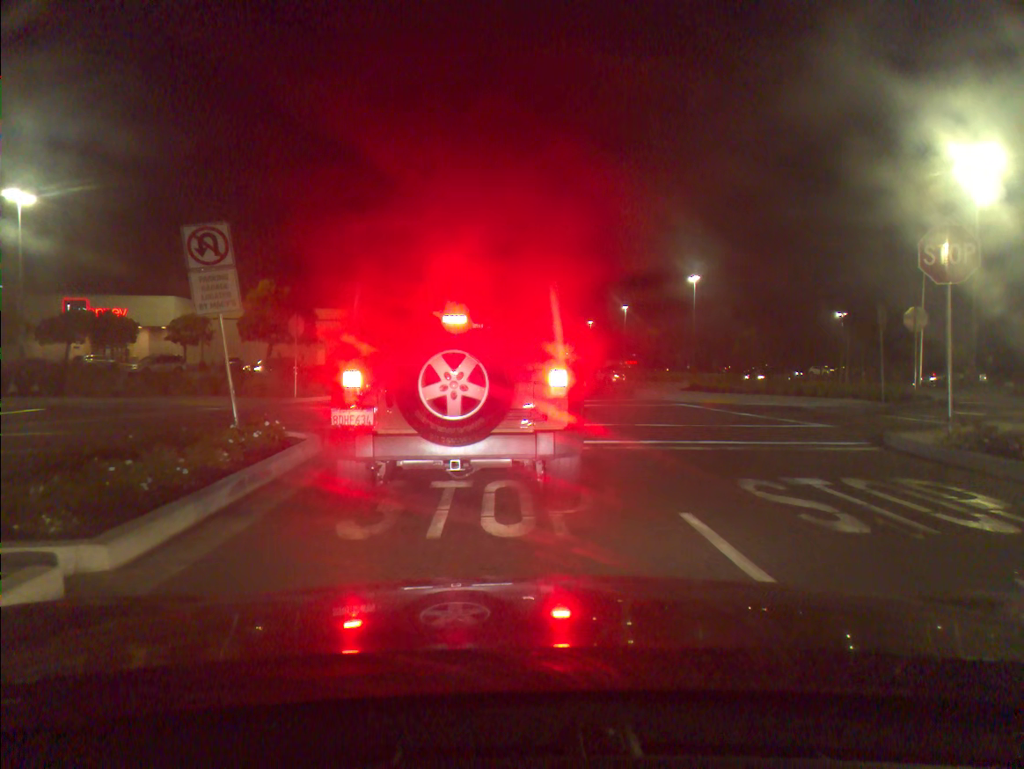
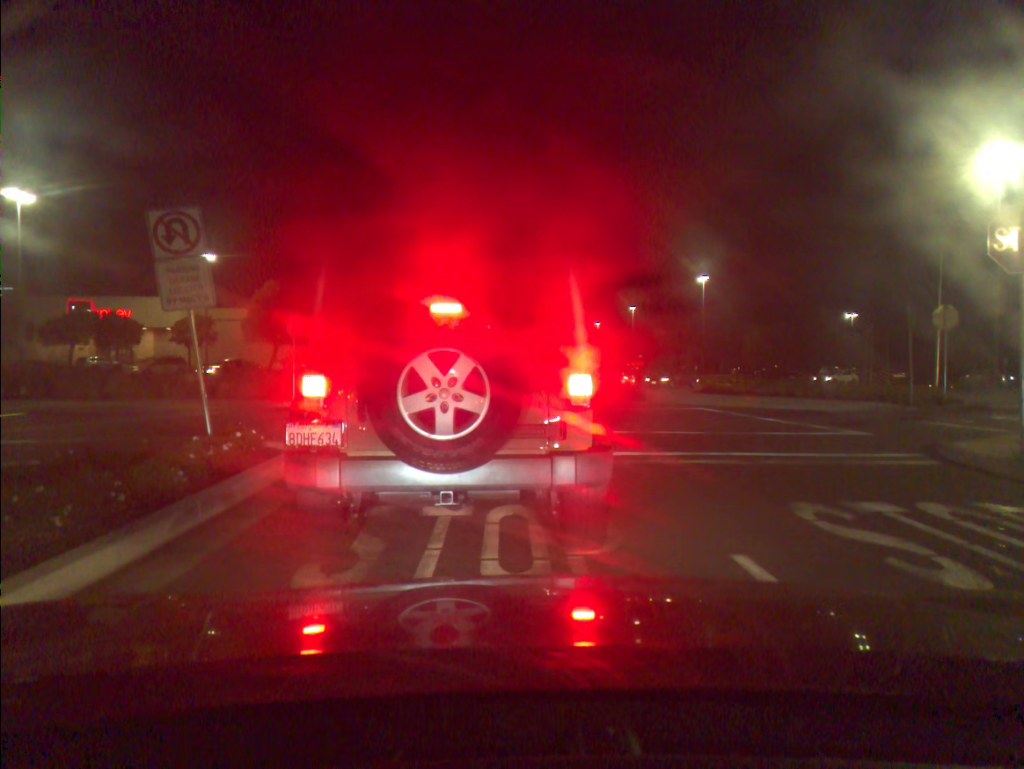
(0.0, +1.3) m; -1°
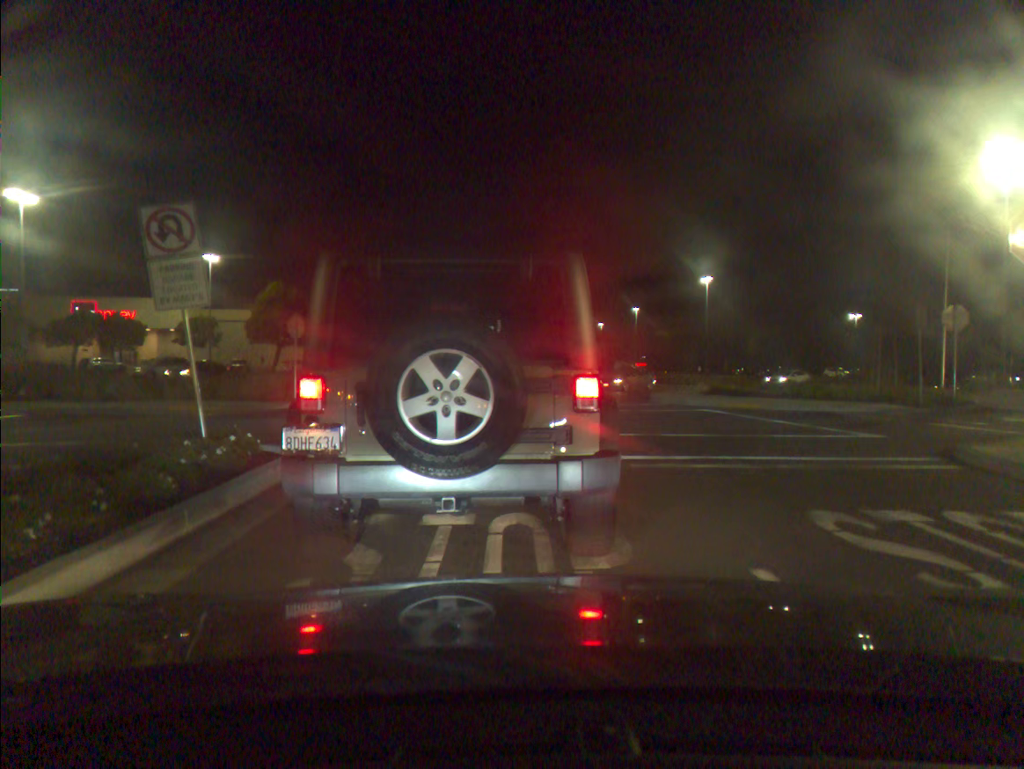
(0.0, +0.3) m; 0°
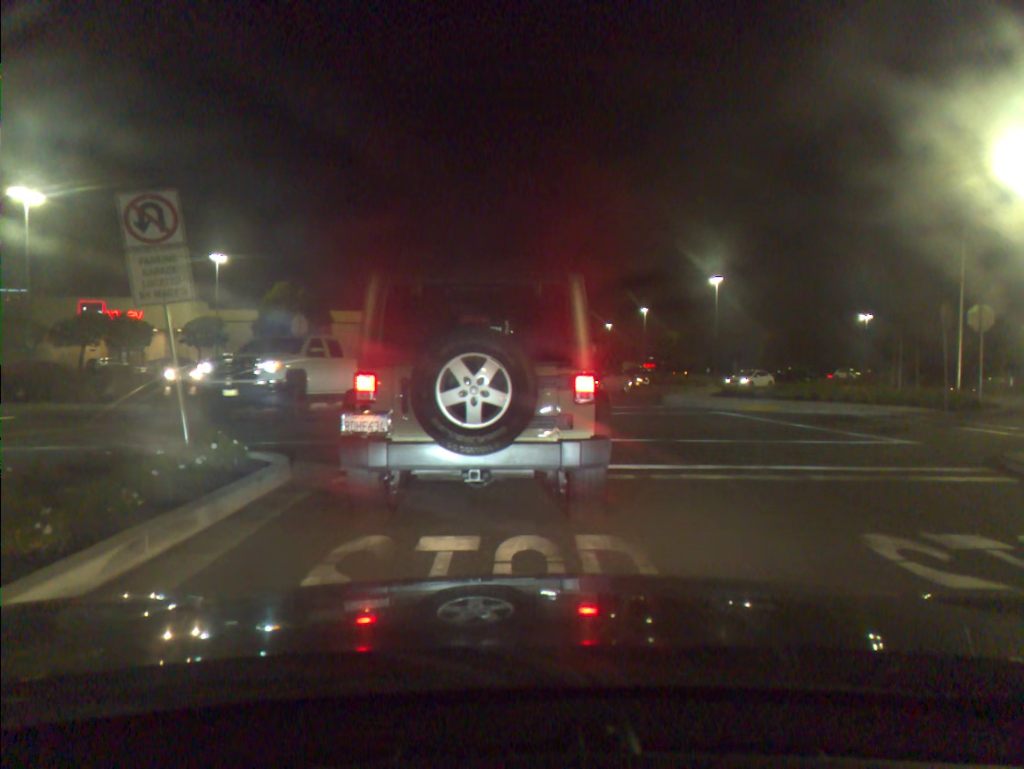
(0.0, +0.7) m; -1°
